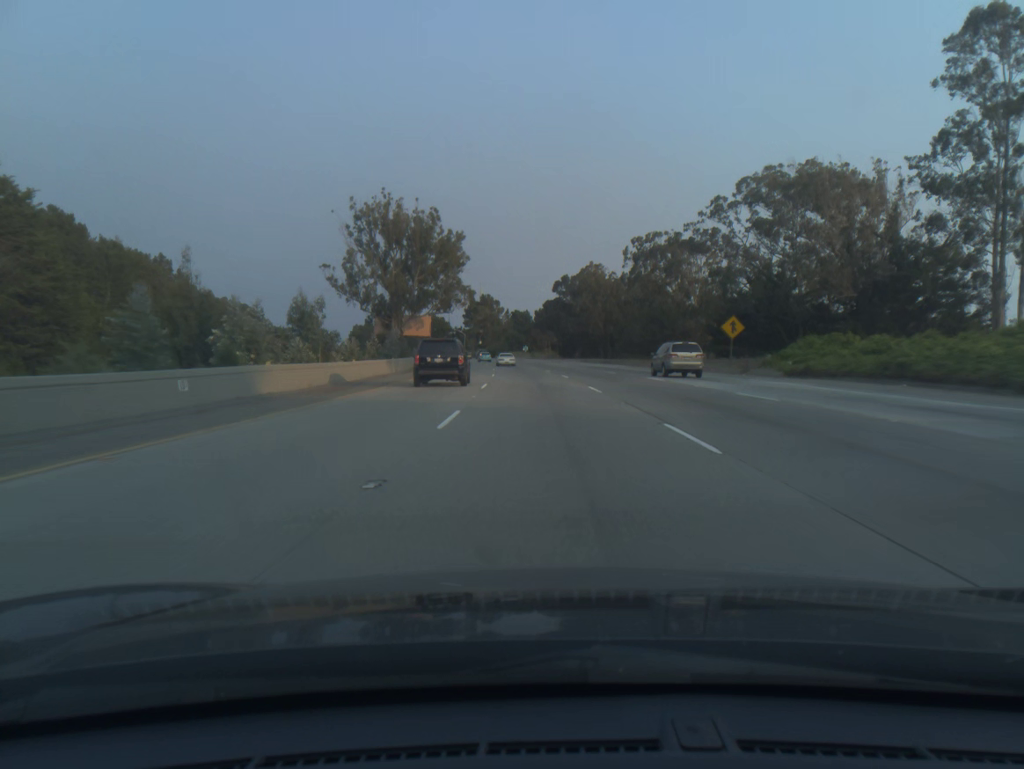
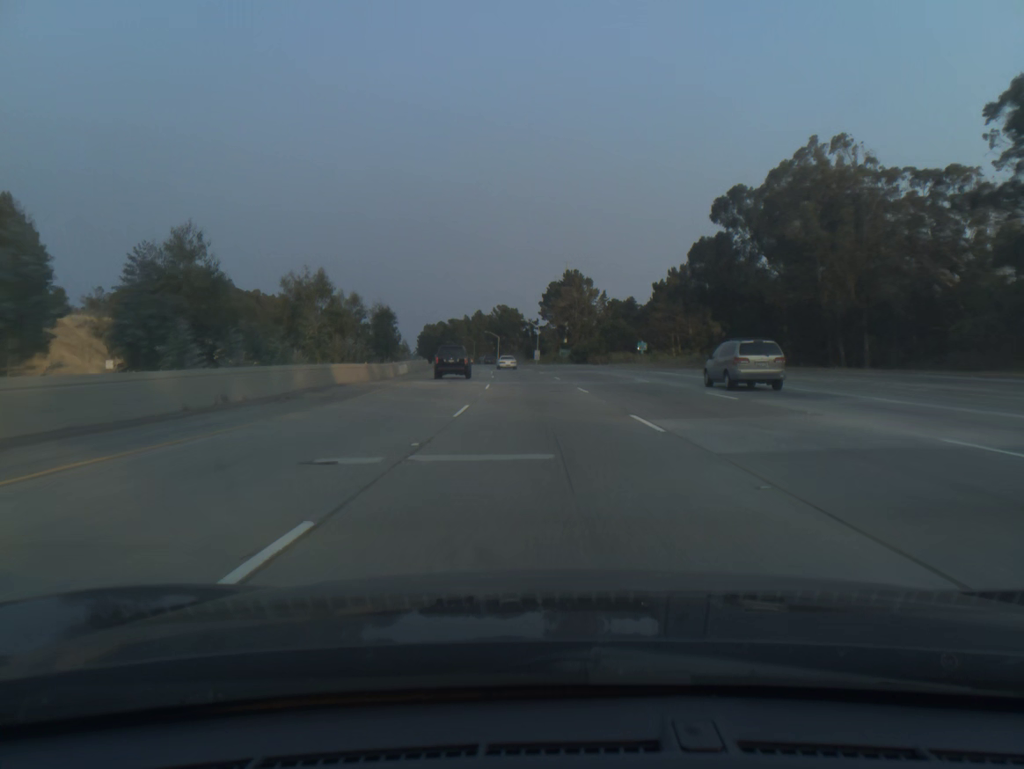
(-5.8, +97.8) m; -7°
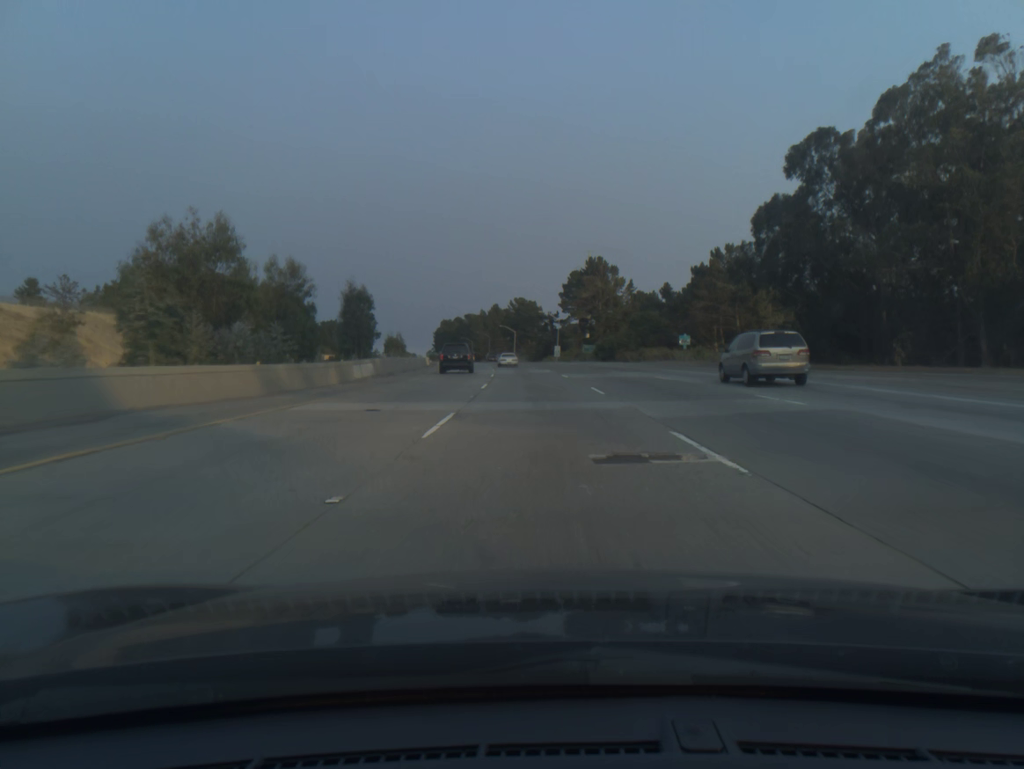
(-0.2, +19.6) m; -1°
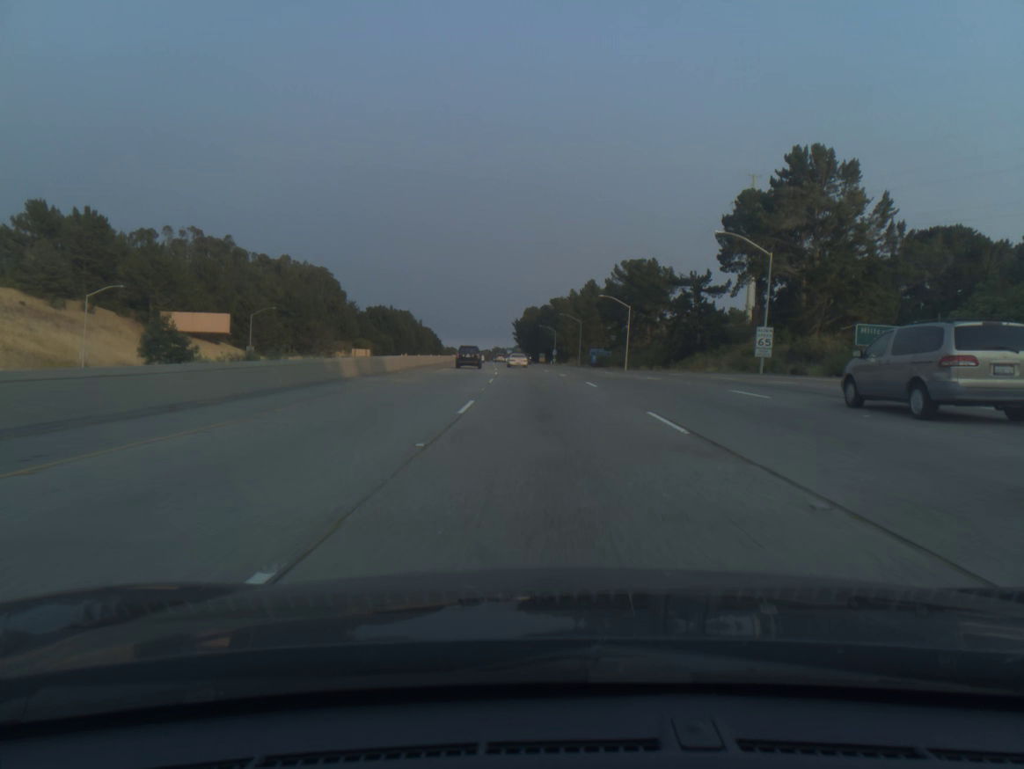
(-6.1, +98.0) m; -7°
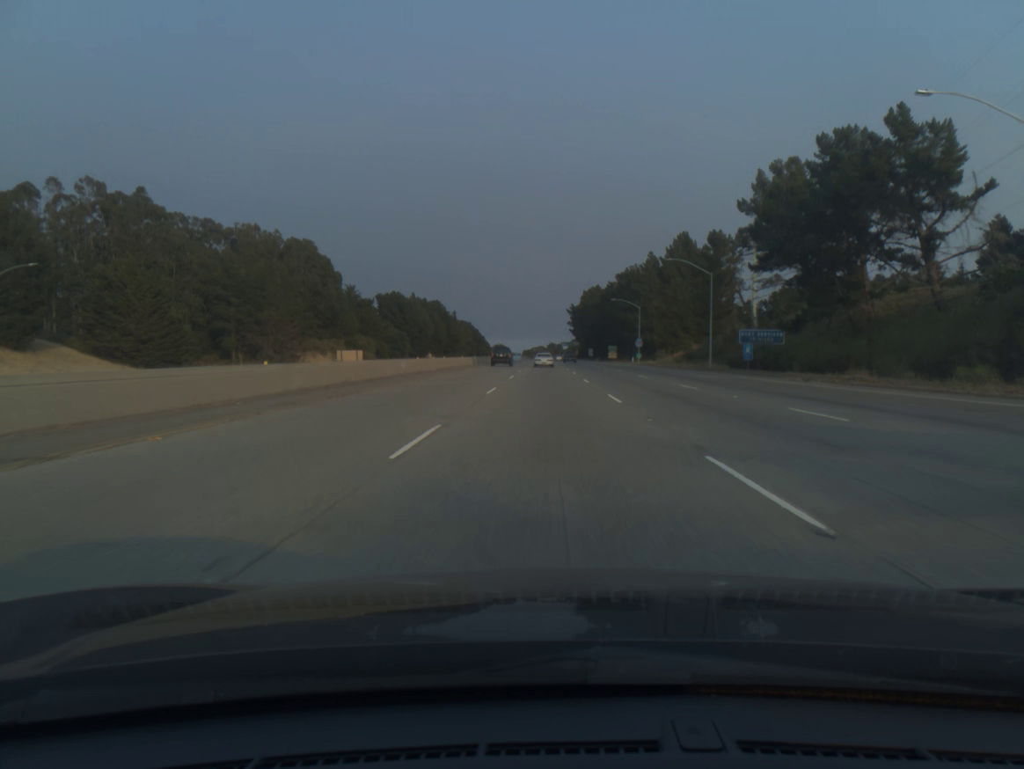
(-3.0, +78.8) m; -4°
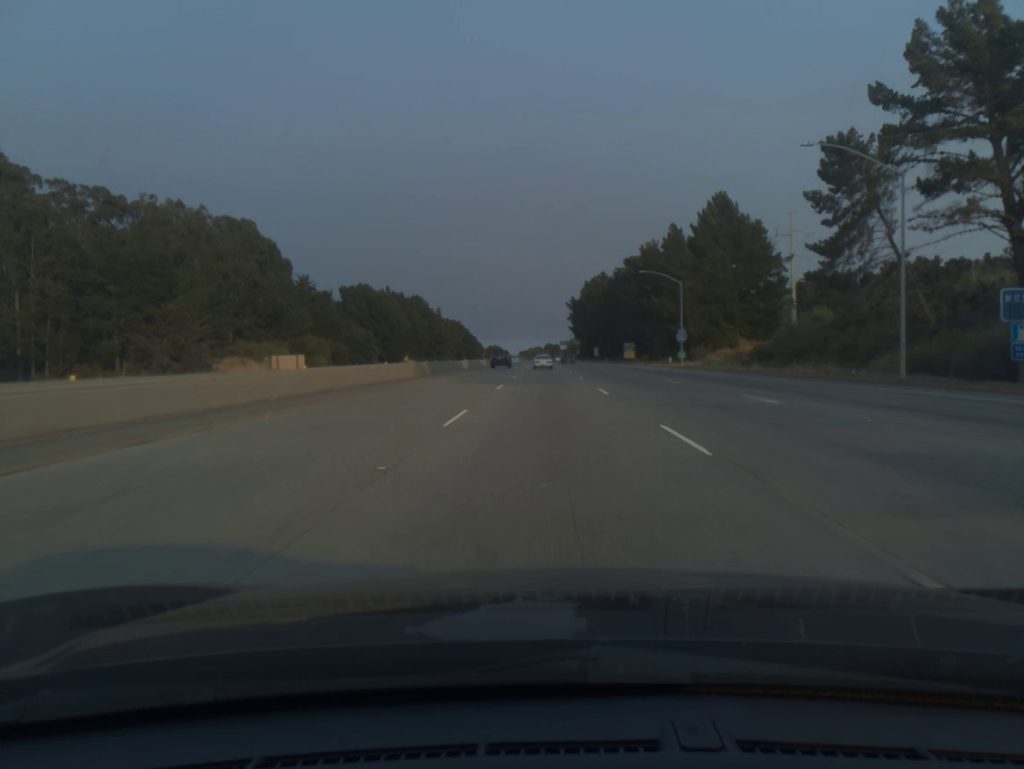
(0.0, +39.5) m; 0°
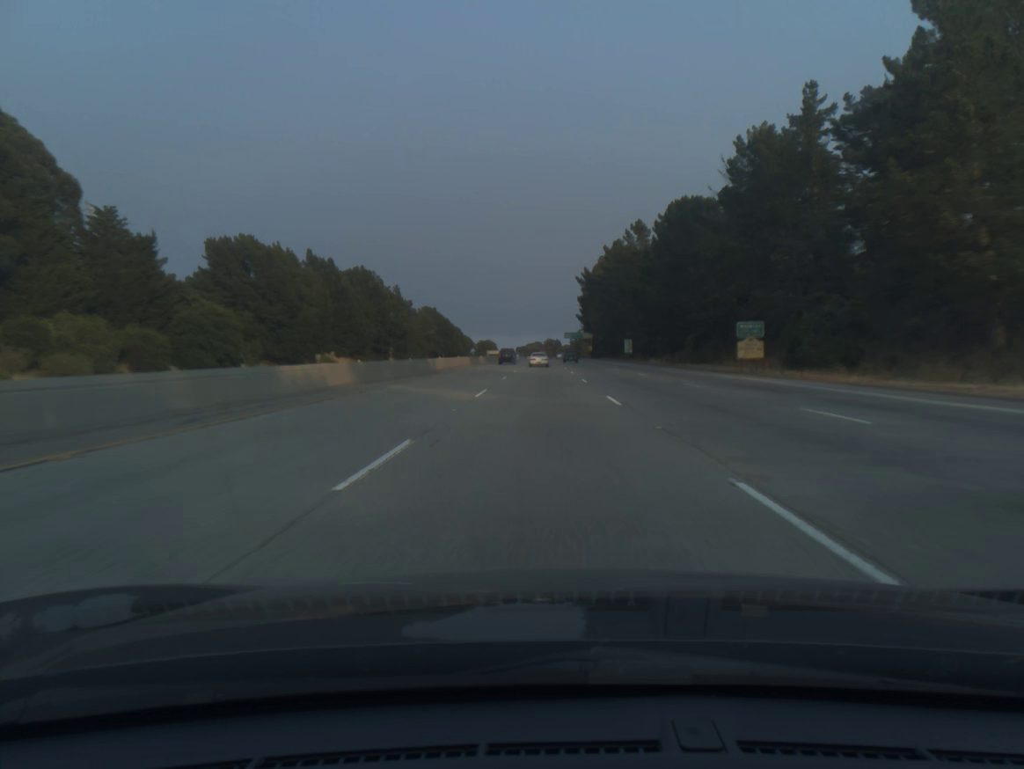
(+0.2, +78.9) m; 0°
